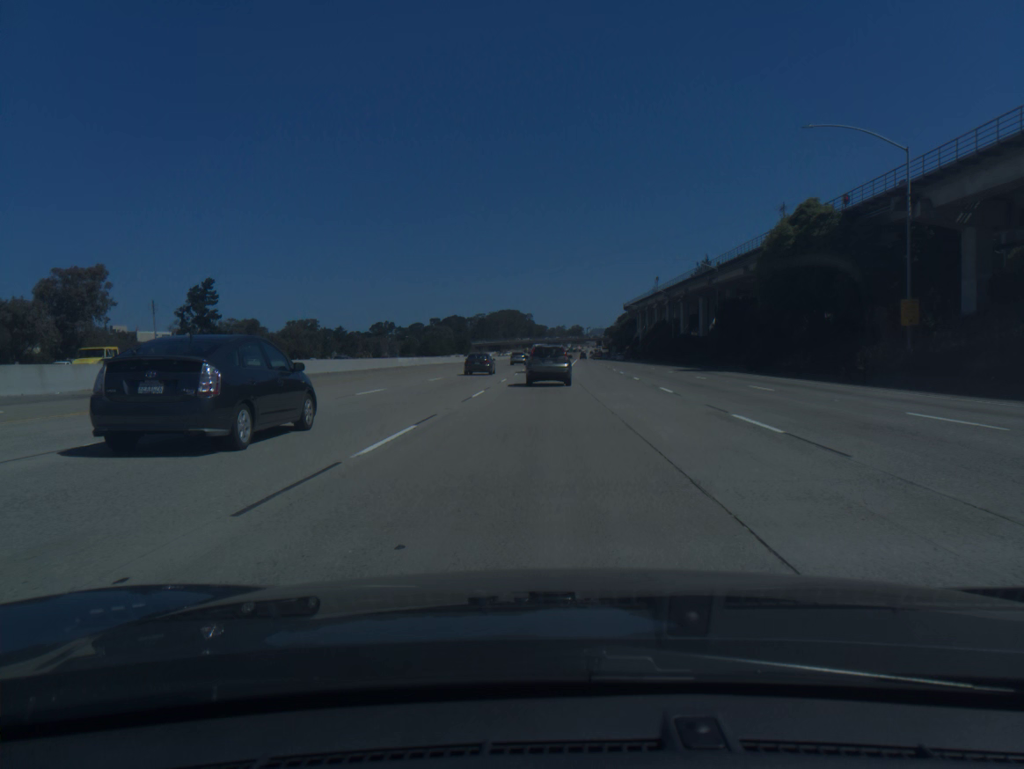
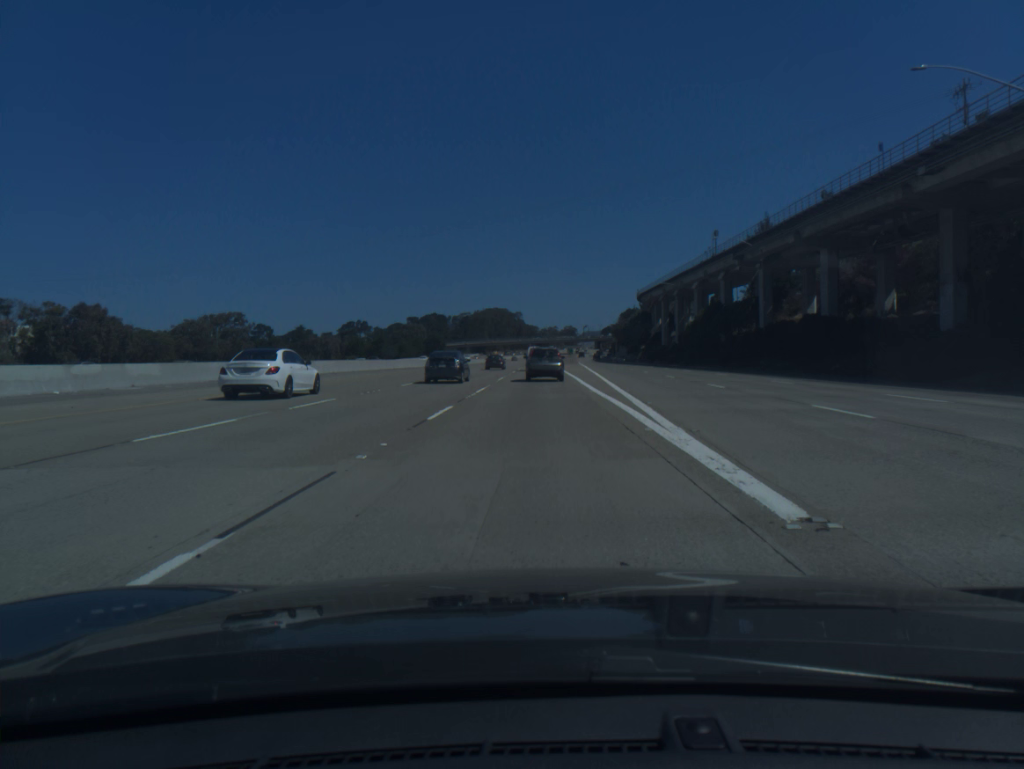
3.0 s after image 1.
(+0.2, +65.4) m; +1°
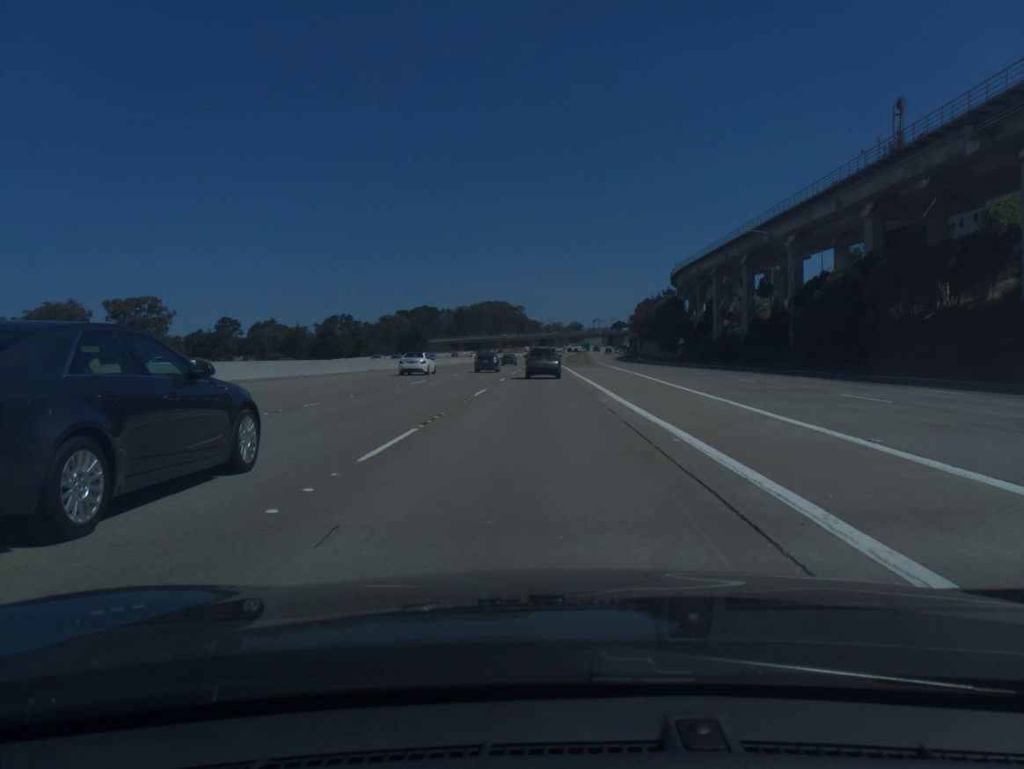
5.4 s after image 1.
(-0.4, +52.6) m; 0°
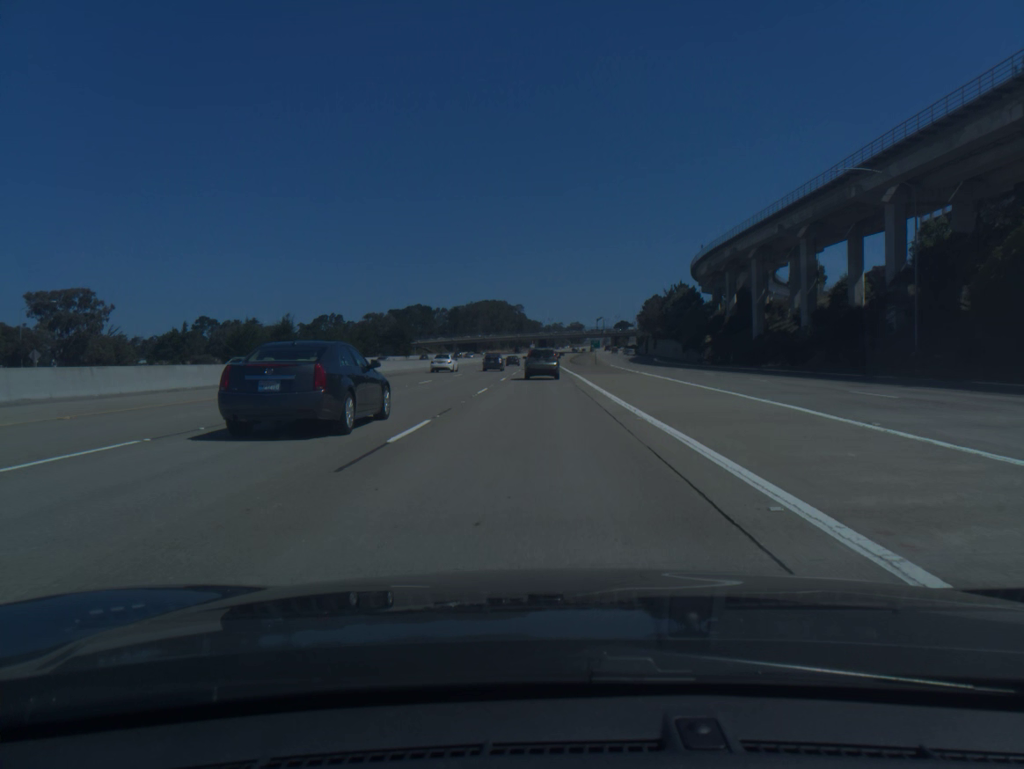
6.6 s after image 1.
(0.0, +26.5) m; 0°
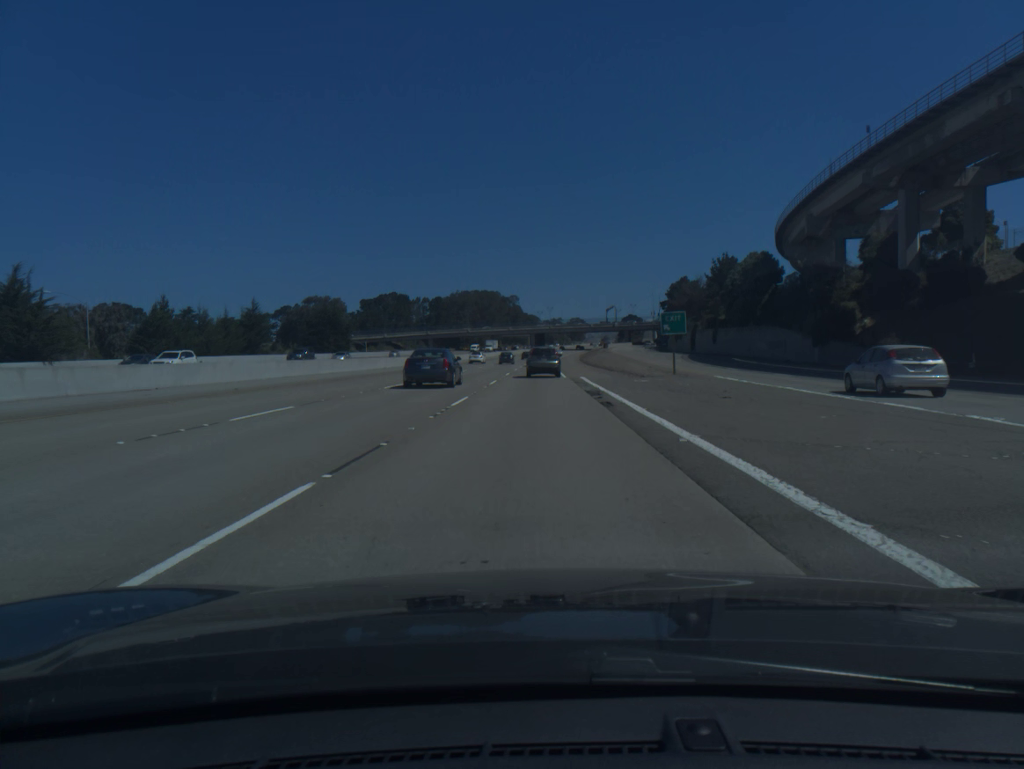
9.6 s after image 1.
(-0.2, +66.1) m; 0°
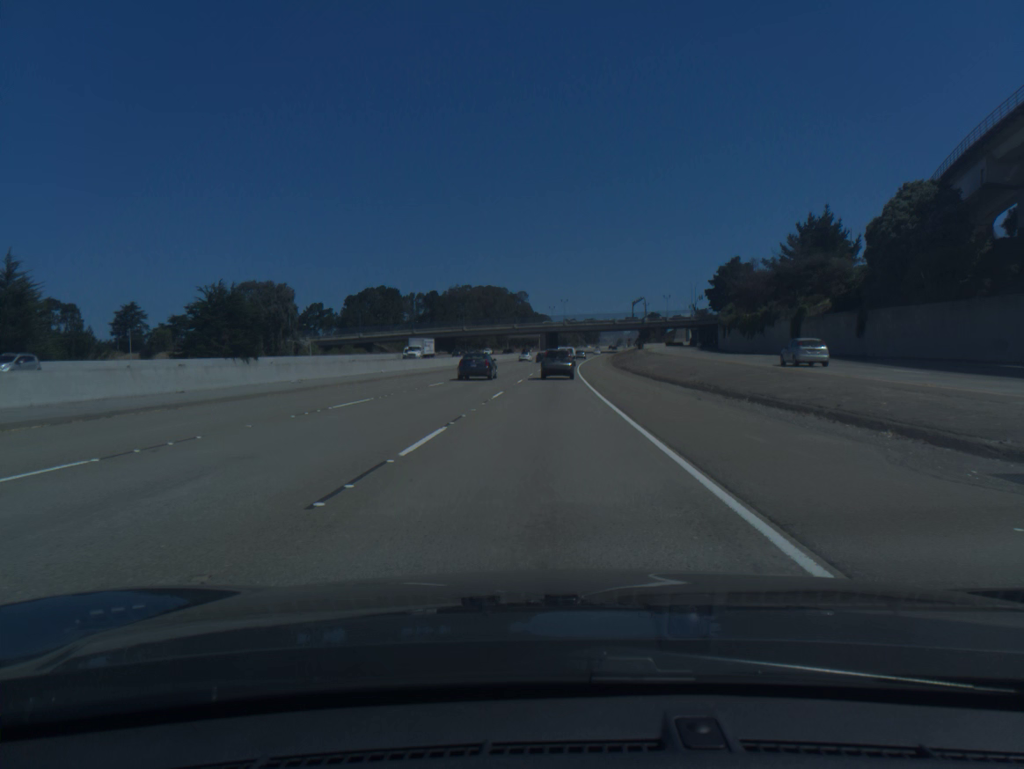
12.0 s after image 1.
(-0.3, +52.1) m; -1°
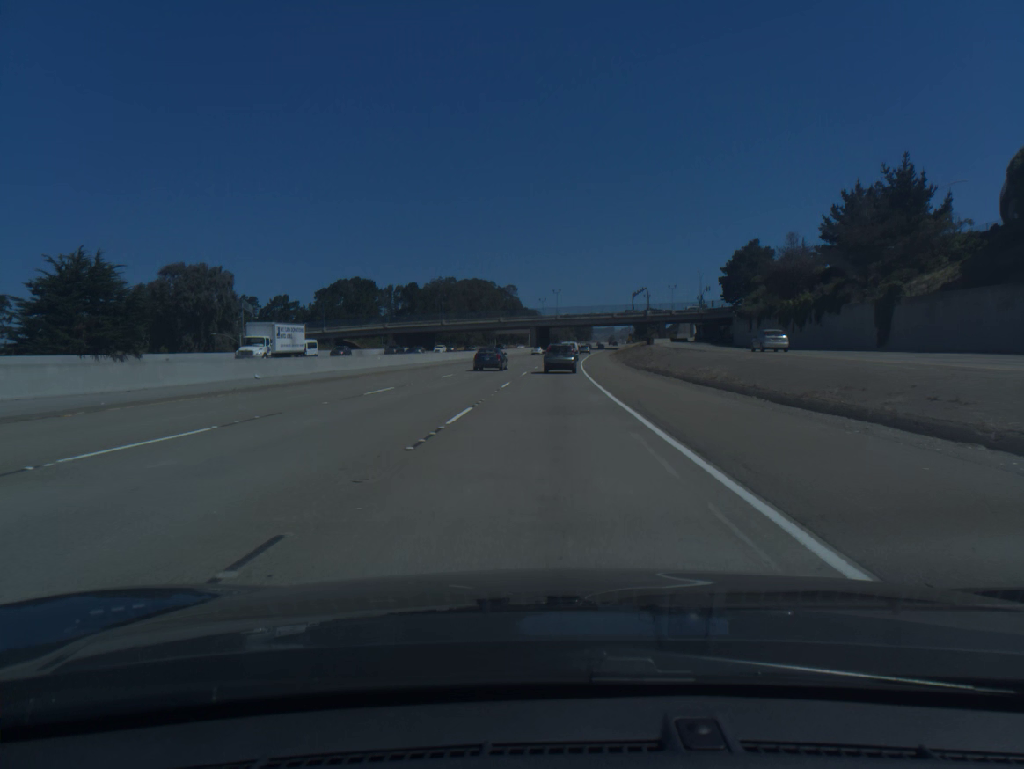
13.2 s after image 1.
(+0.1, +25.8) m; +1°
